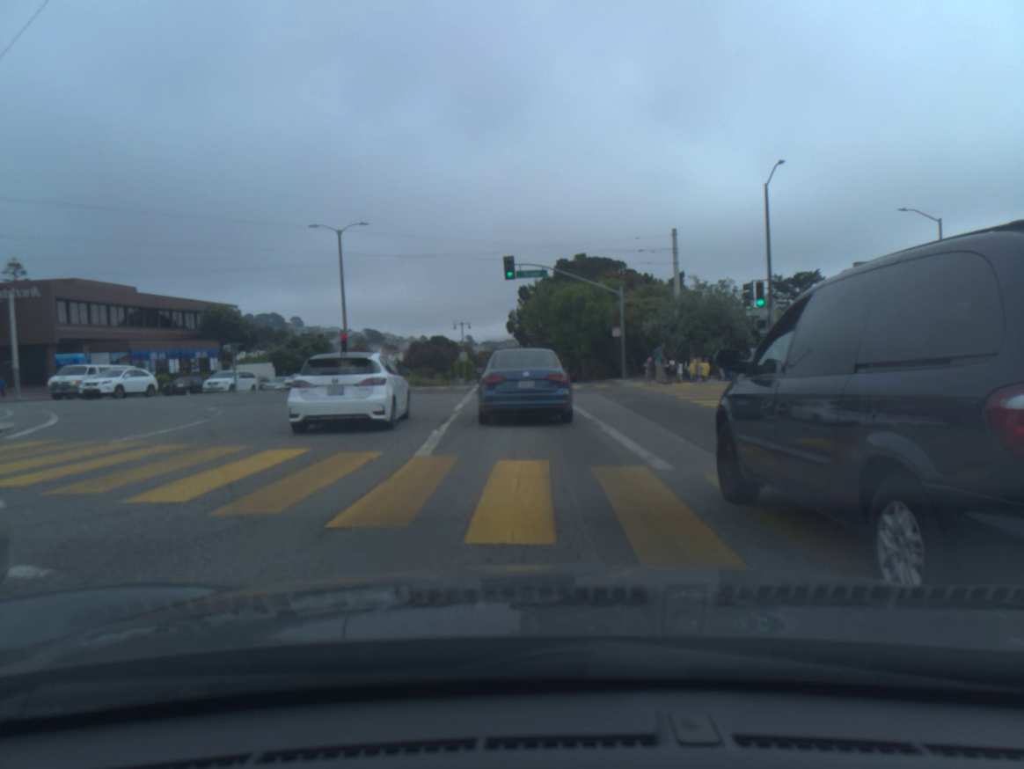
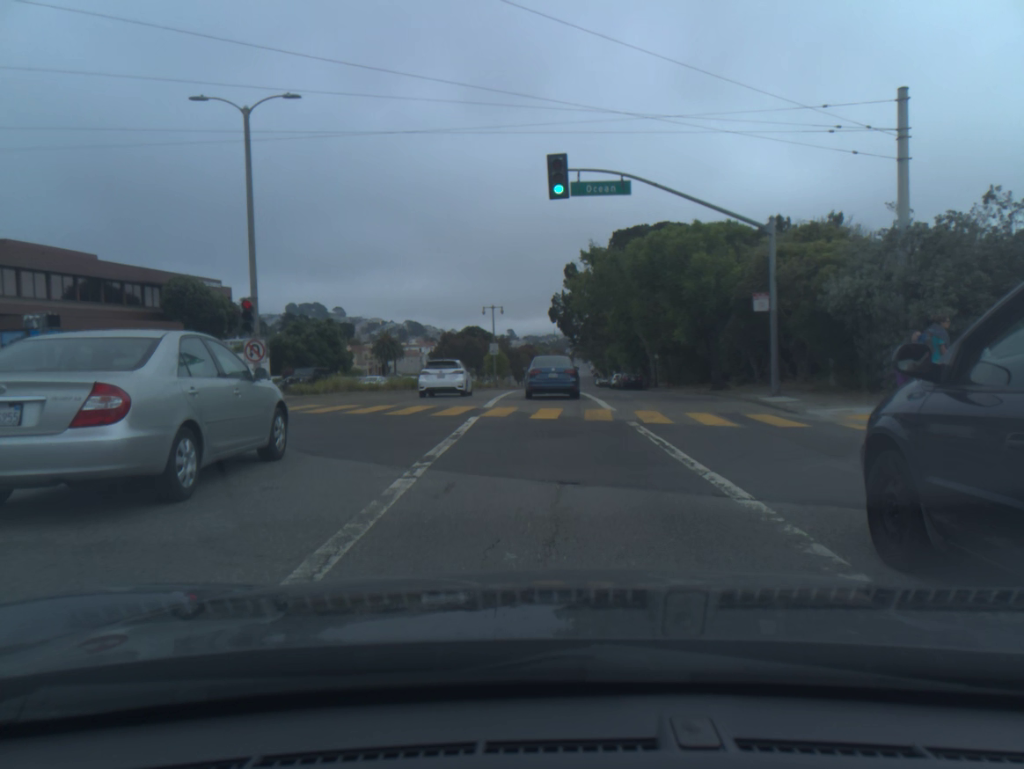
(-0.6, +20.9) m; -2°
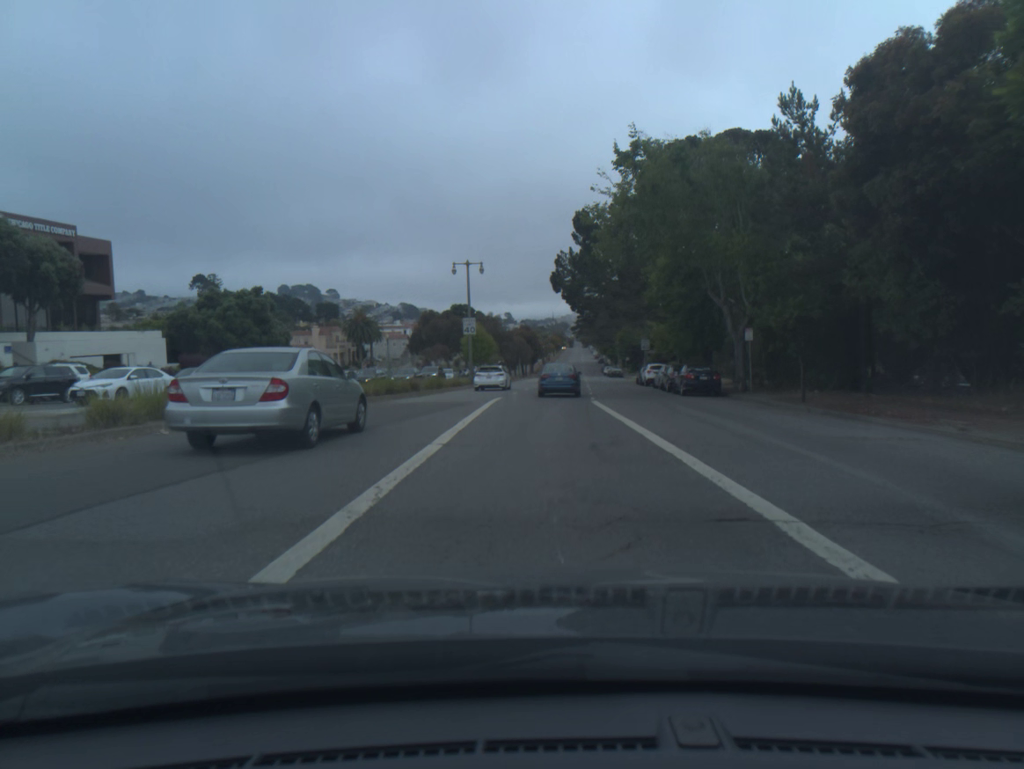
(0.0, +26.3) m; 0°
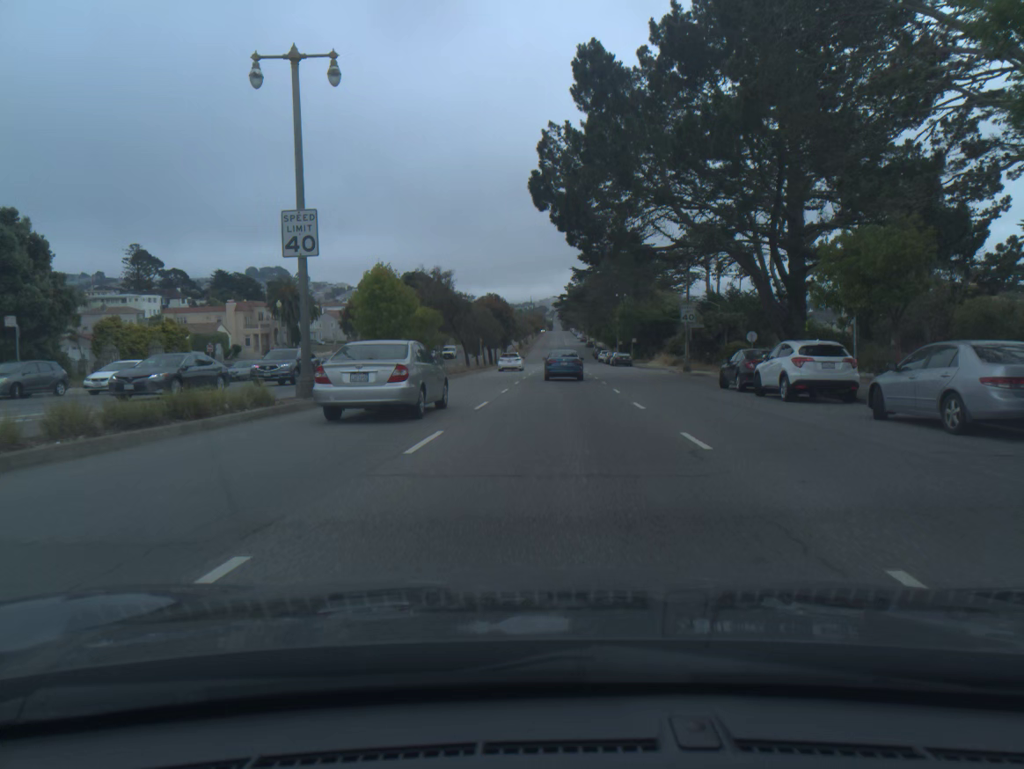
(+0.2, +34.1) m; +1°
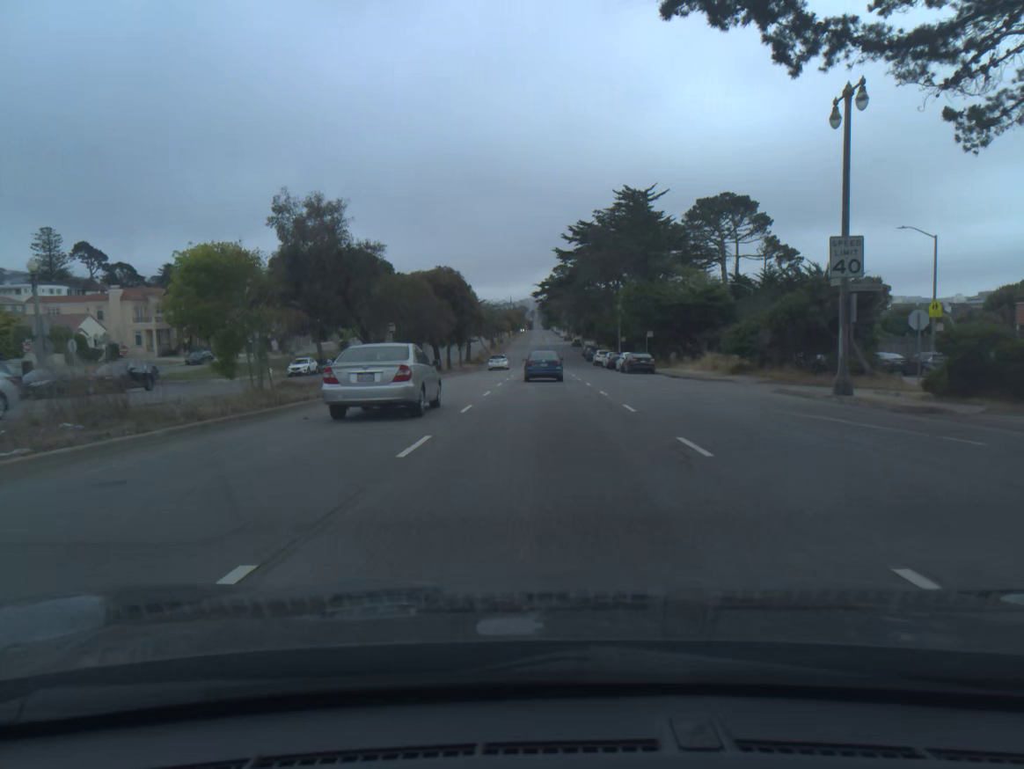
(+0.5, +29.8) m; +1°
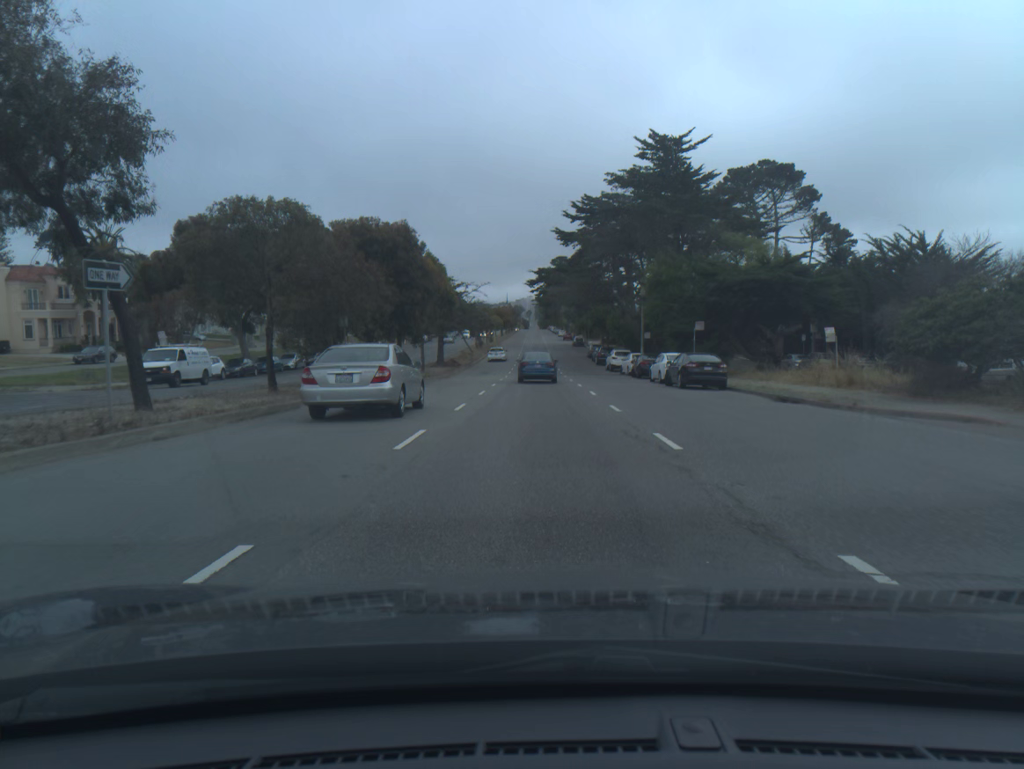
(+0.1, +21.1) m; 0°
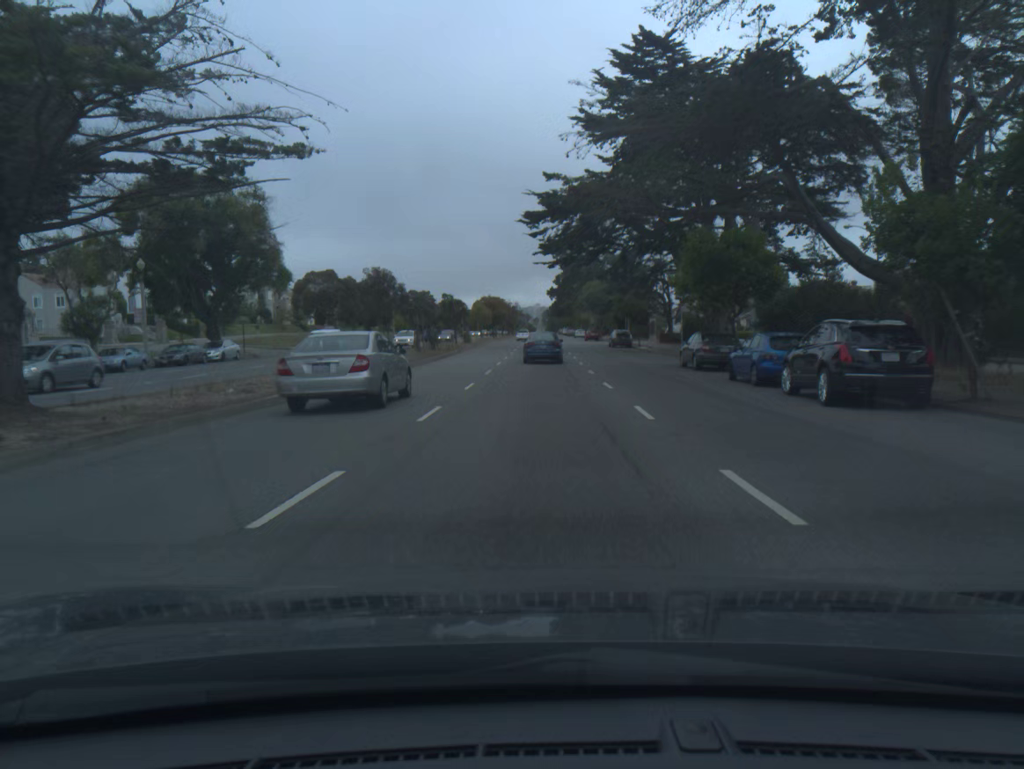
(-0.4, +55.5) m; 0°
